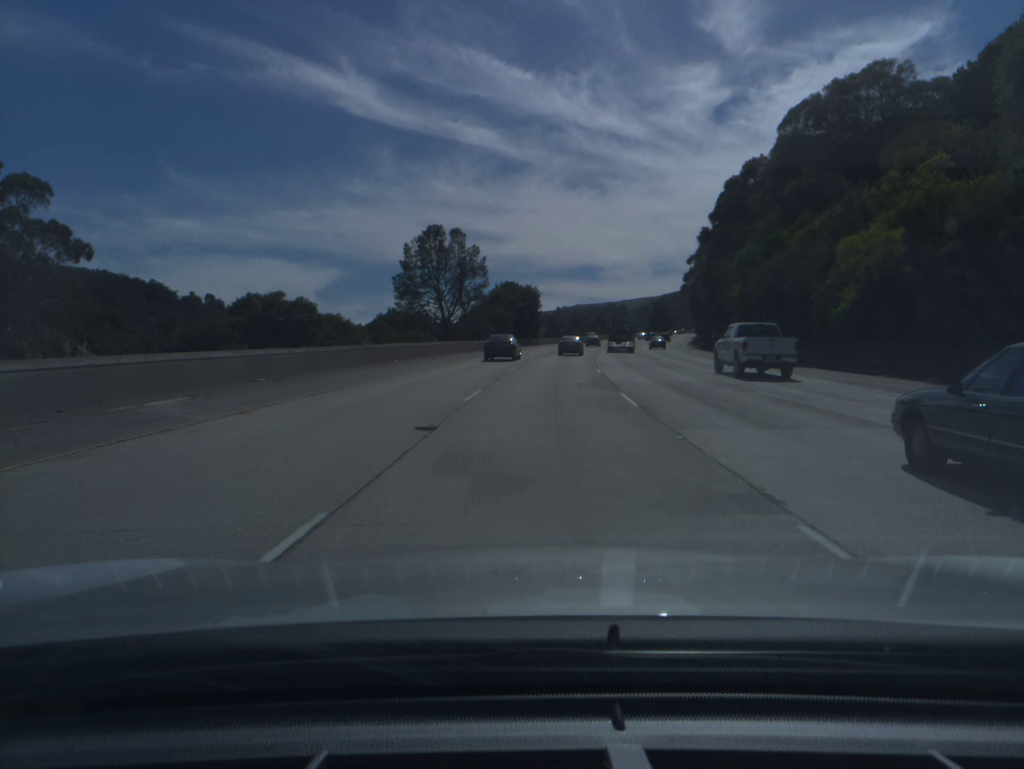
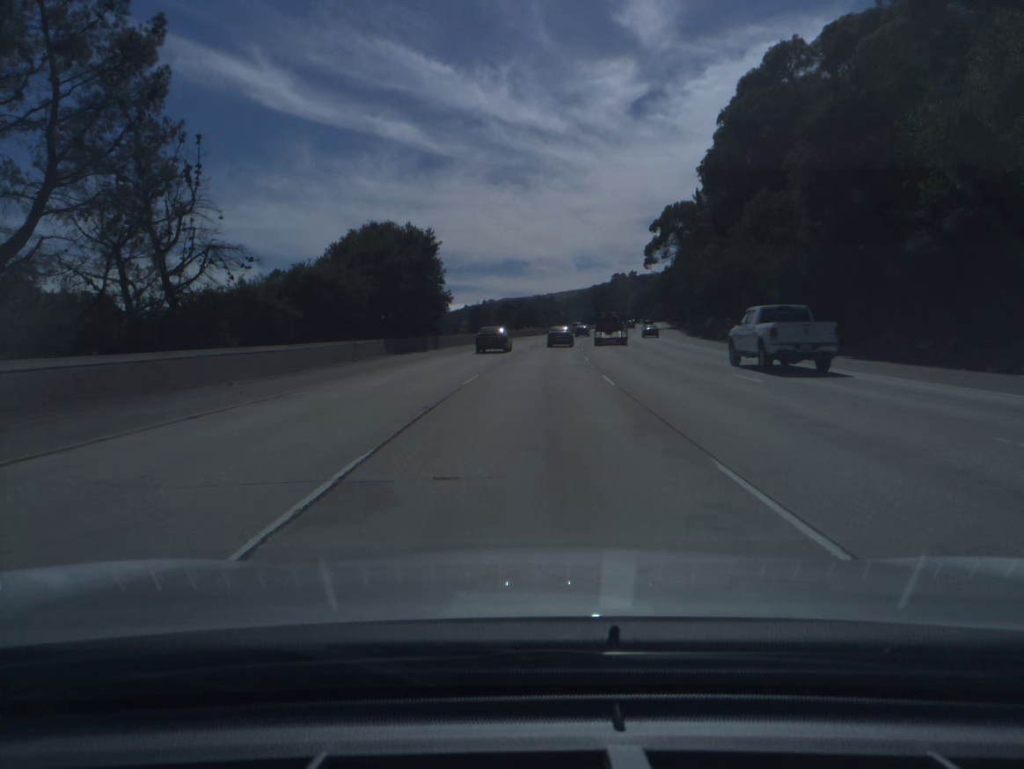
(+2.8, +55.9) m; +6°
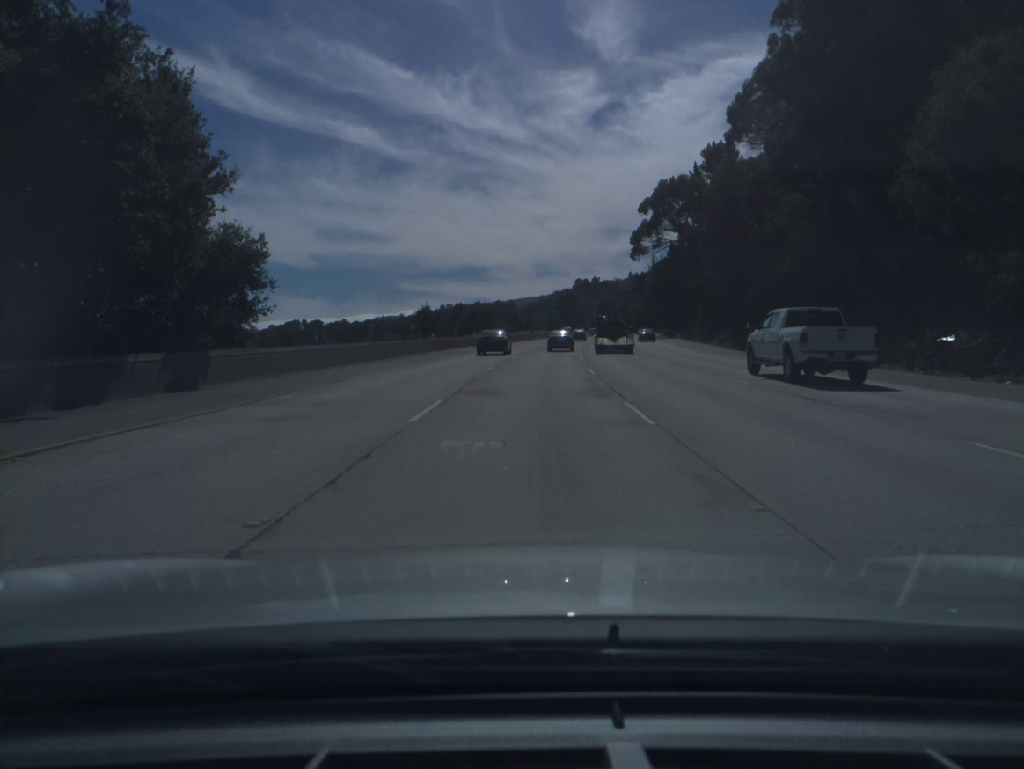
(+0.8, +36.6) m; +3°
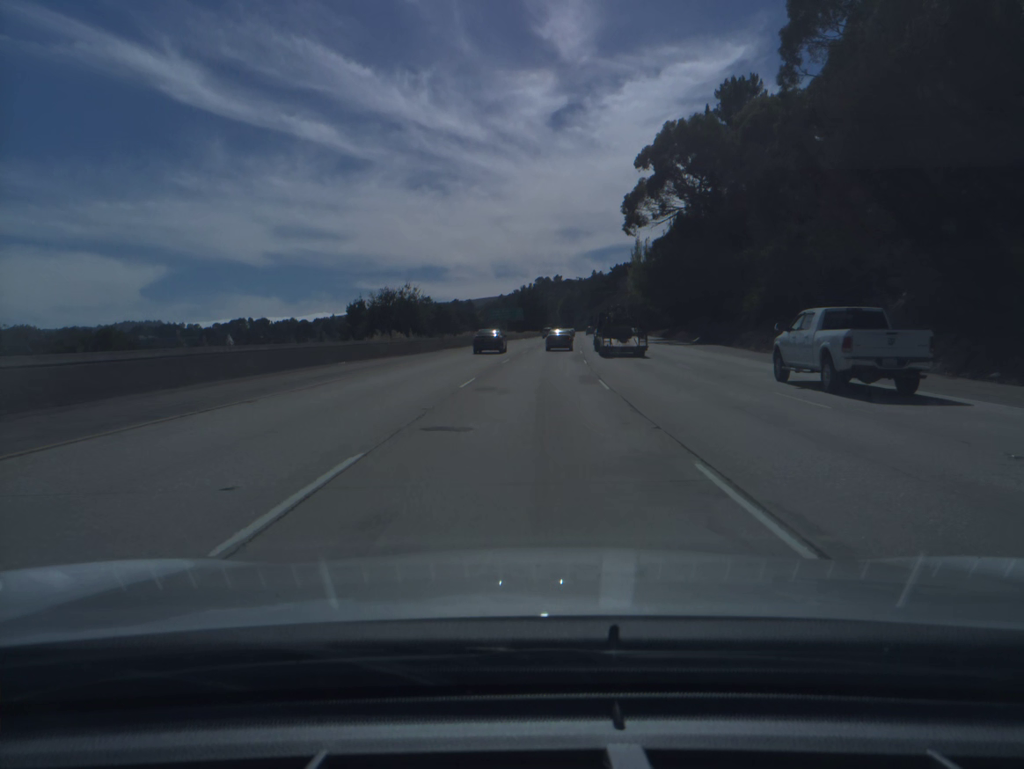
(+0.8, +36.2) m; +3°
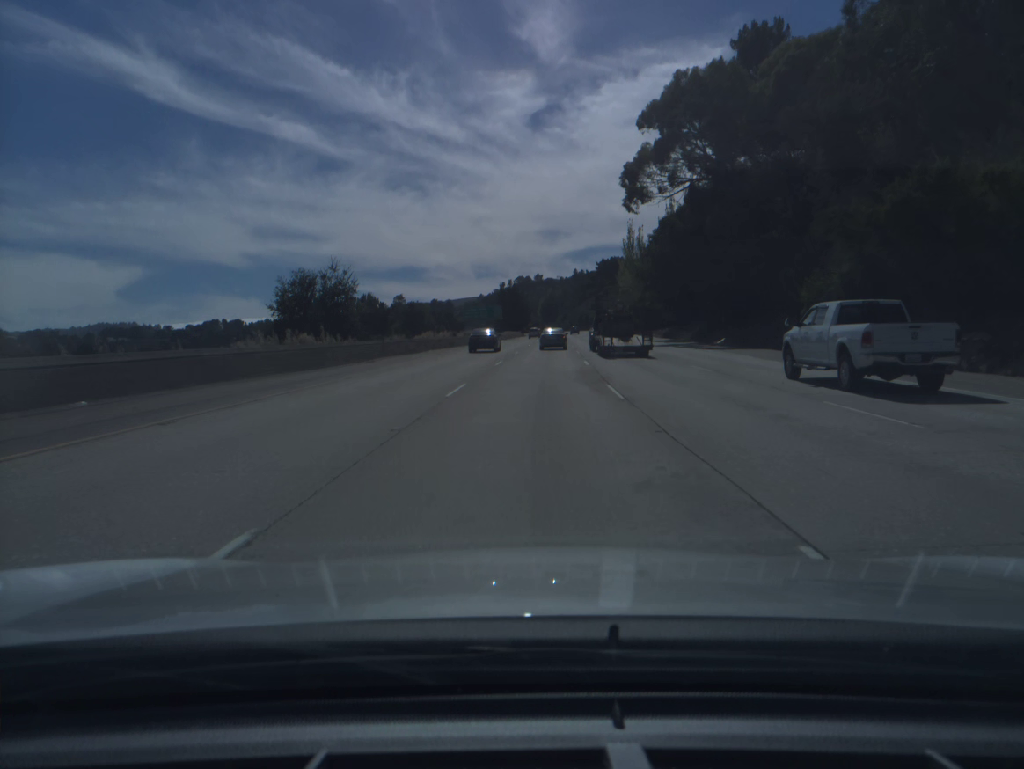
(+0.2, +17.9) m; +1°
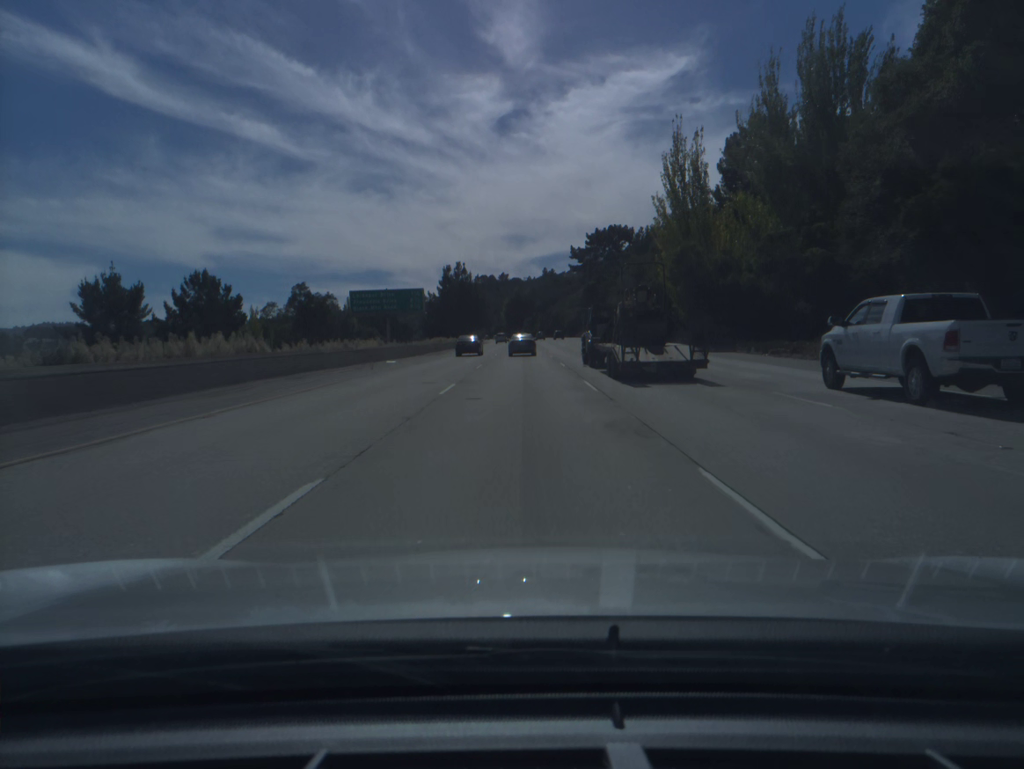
(+2.3, +70.7) m; +3°
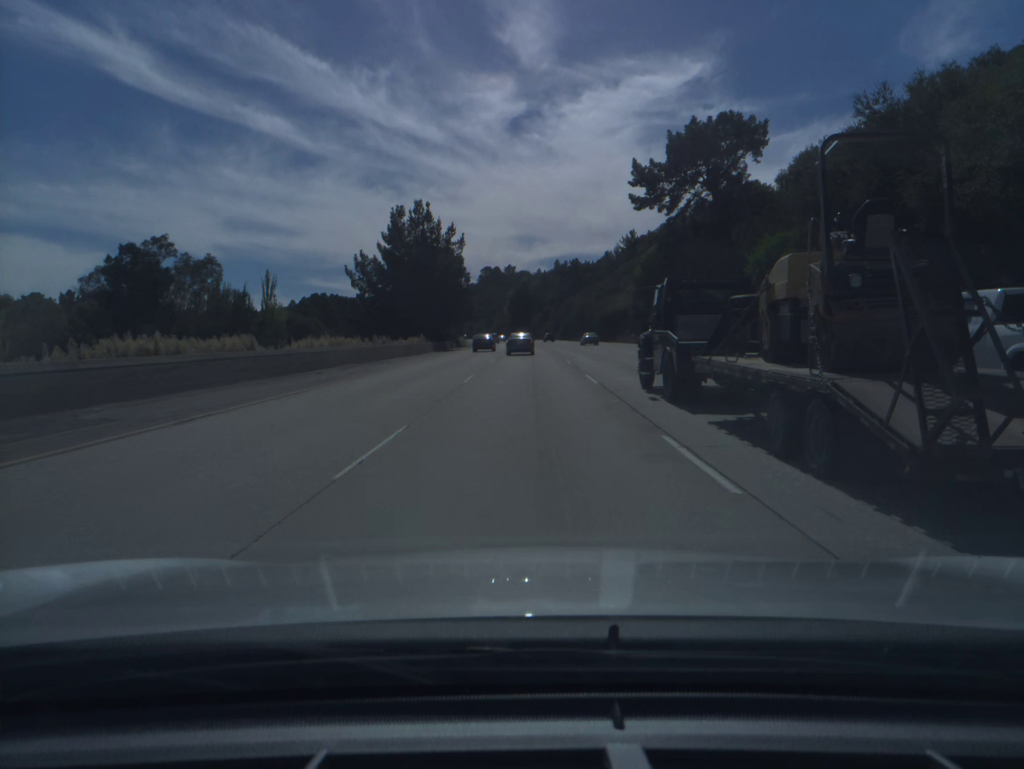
(-0.5, +69.8) m; -1°
